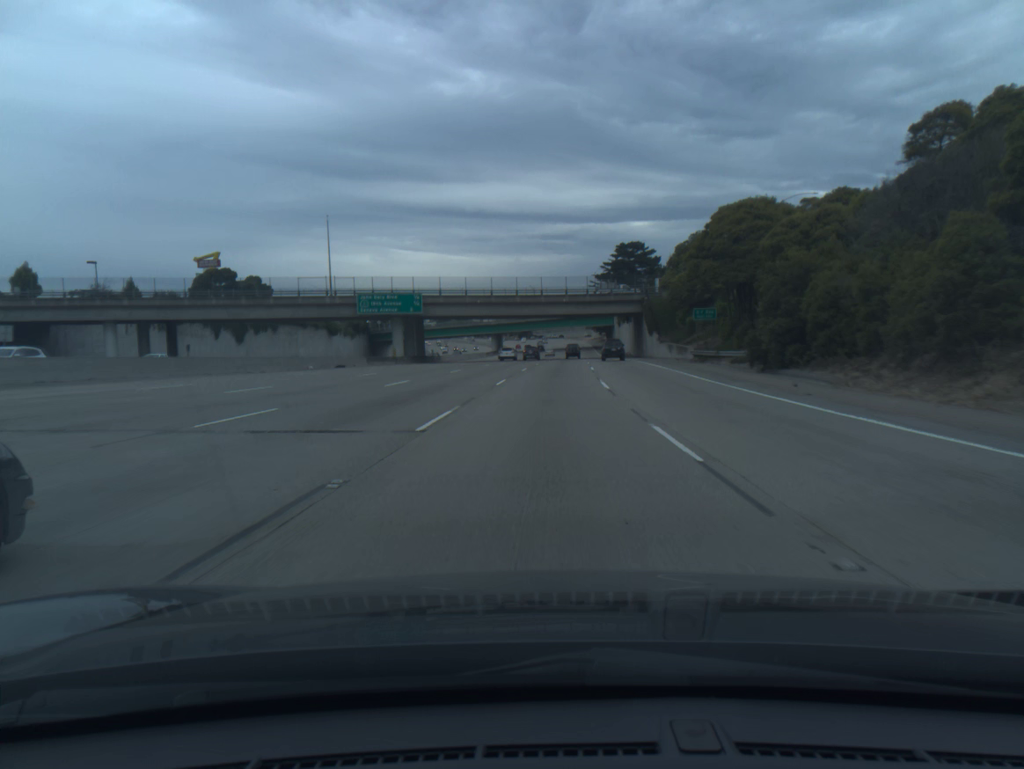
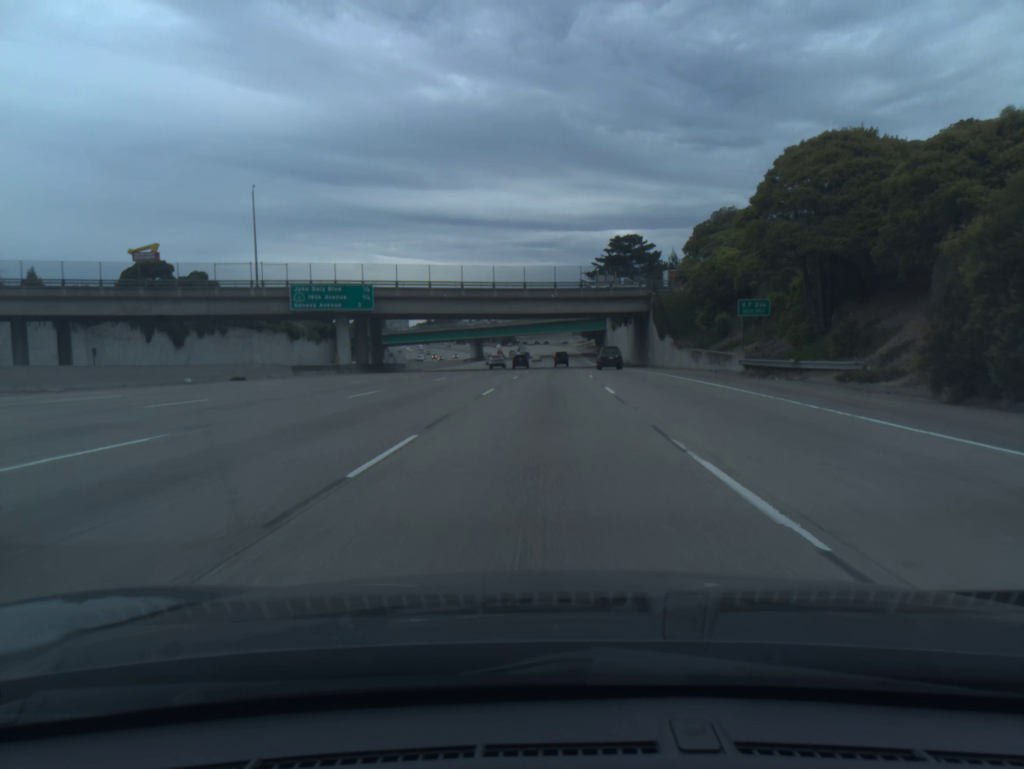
(+0.2, +18.7) m; +1°
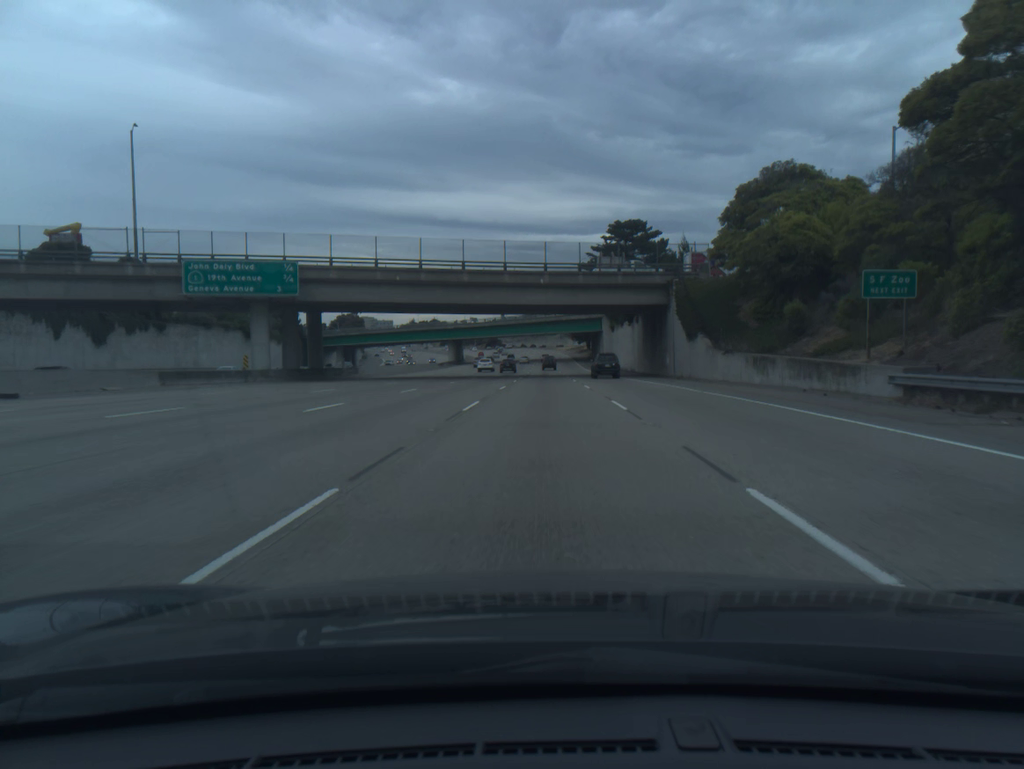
(+0.2, +18.7) m; +1°
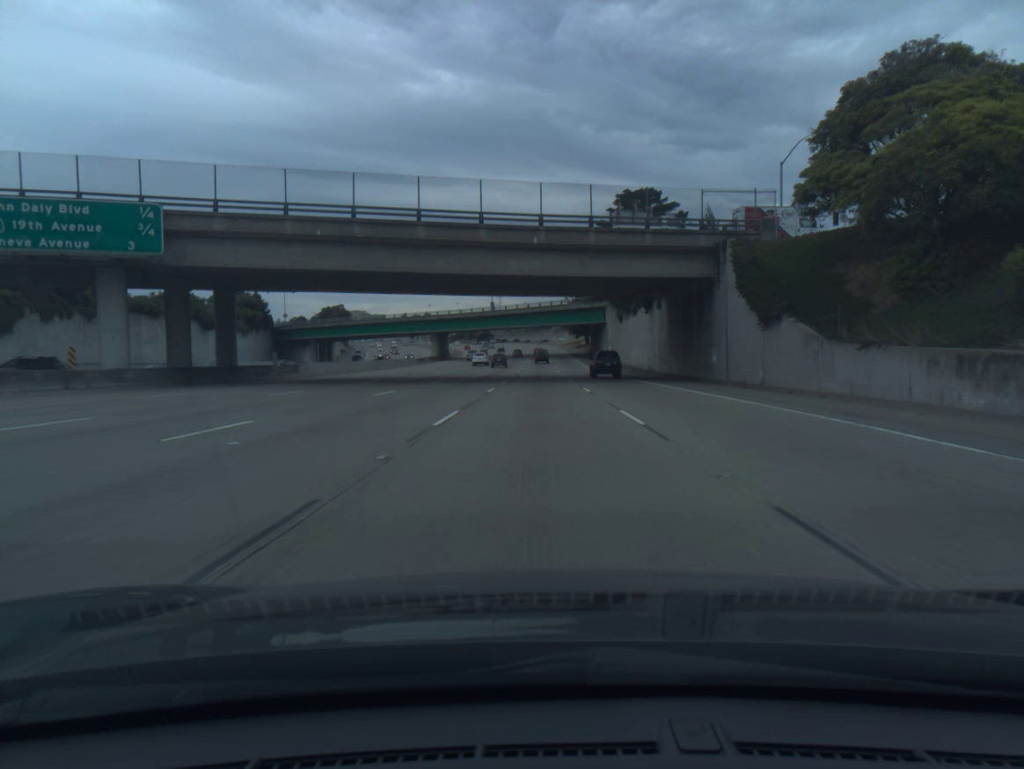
(+0.1, +18.6) m; +1°
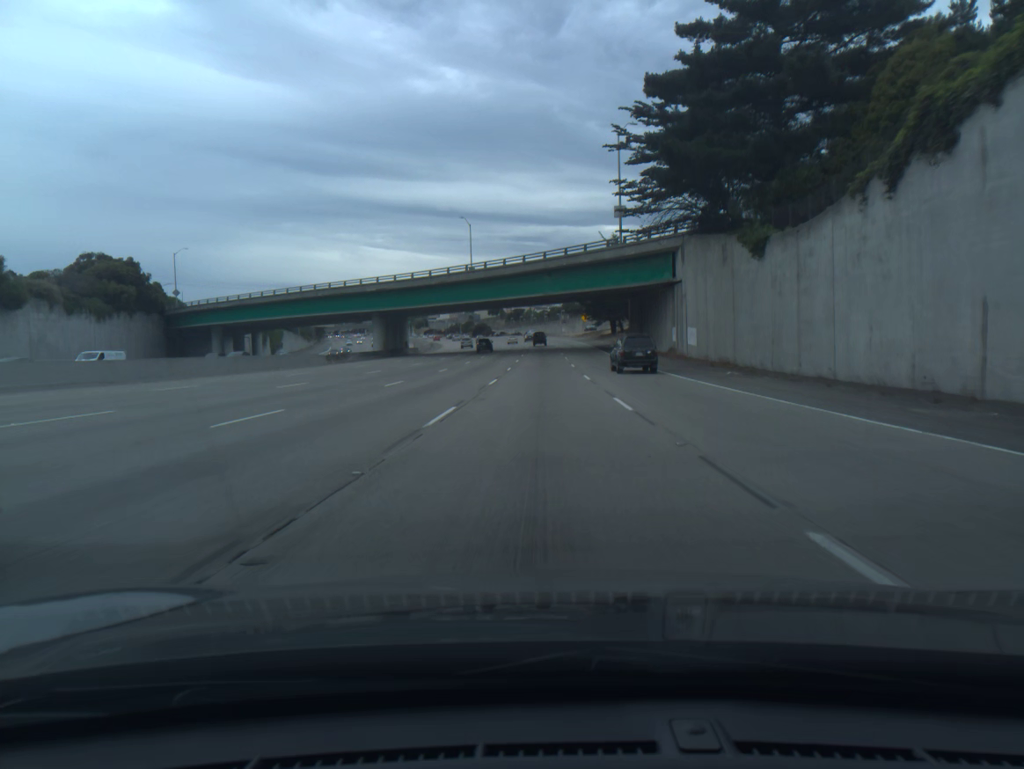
(-0.1, +55.9) m; 0°
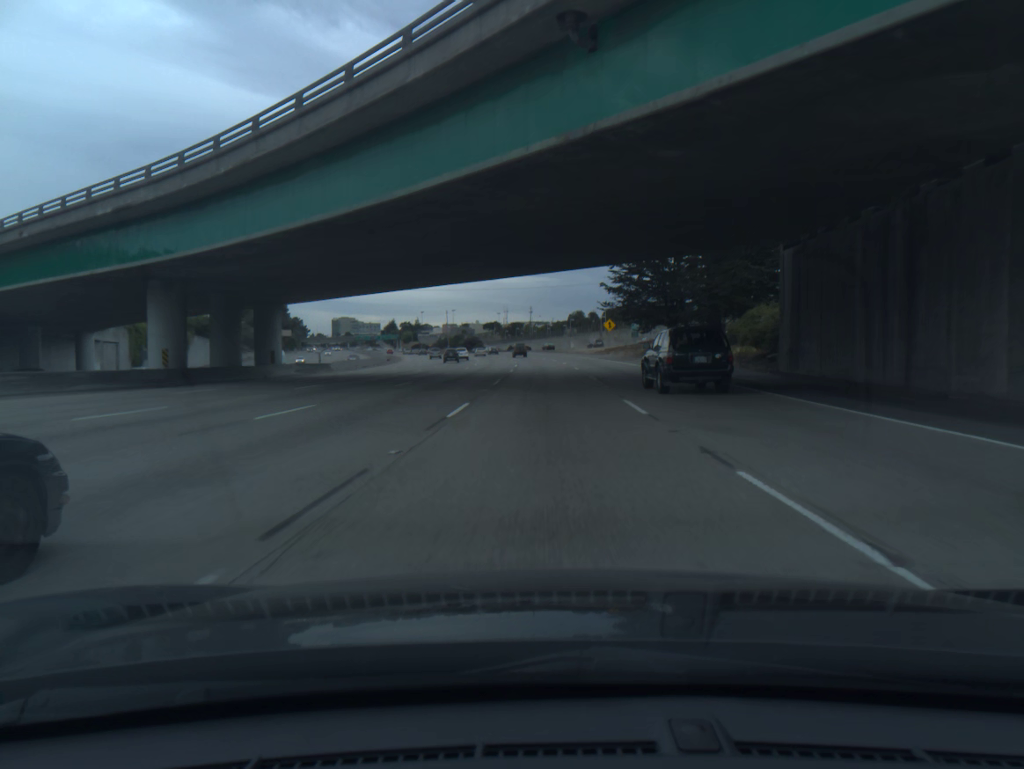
(0.0, +55.8) m; 0°
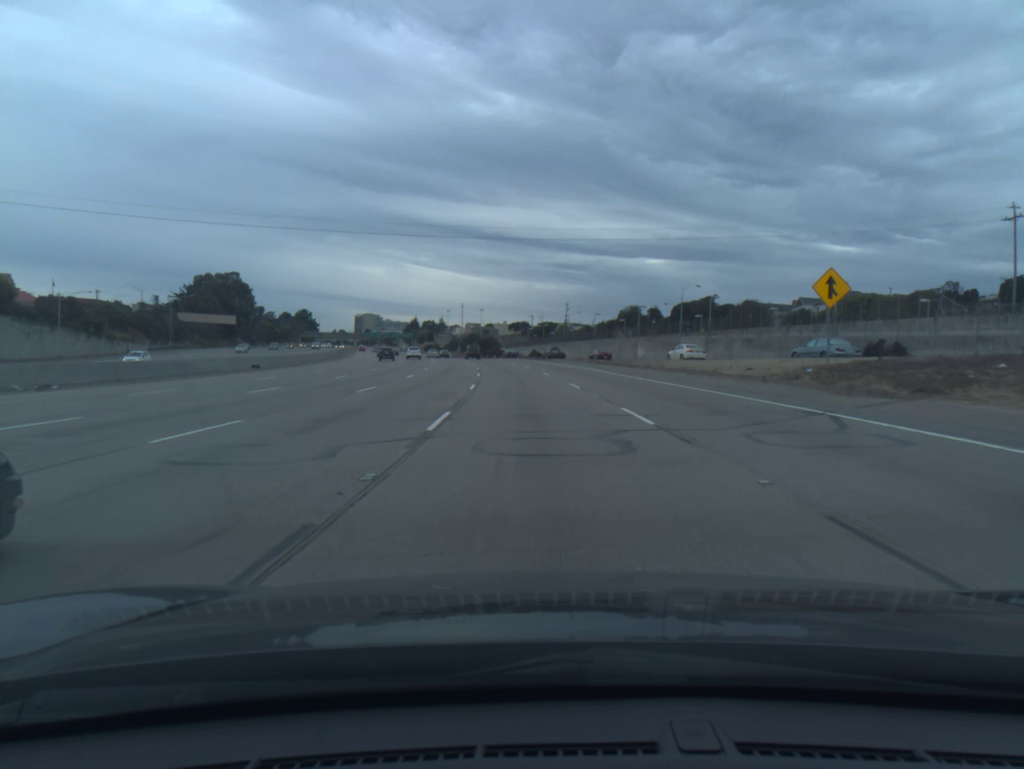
(-0.8, +73.8) m; -2°
